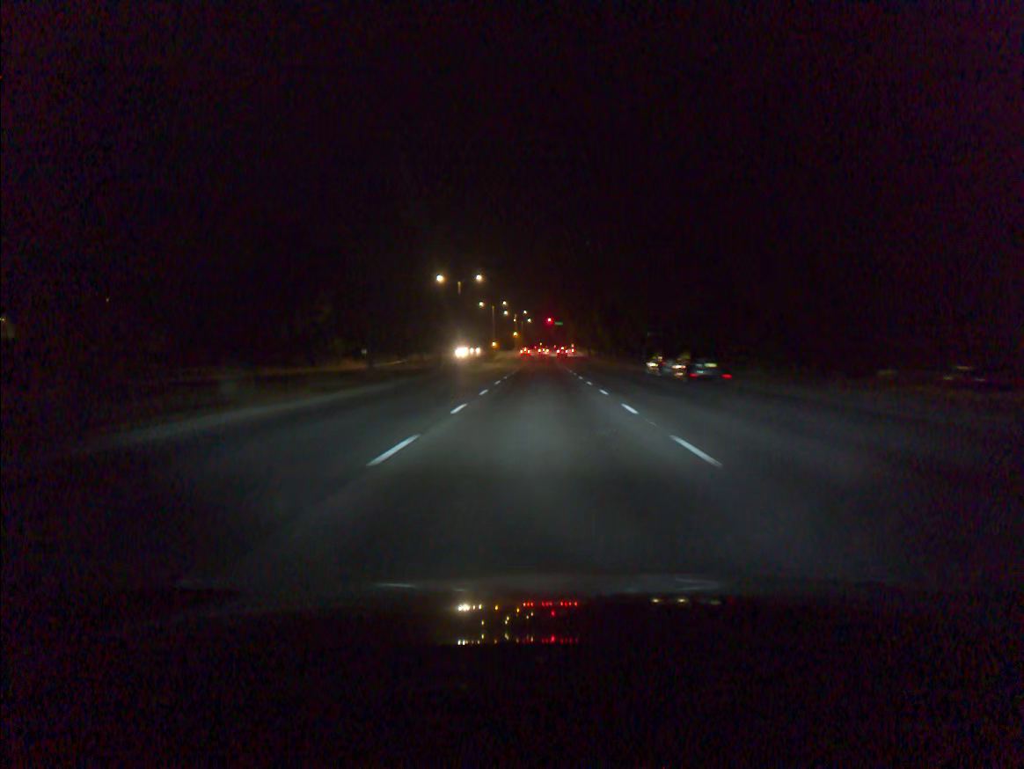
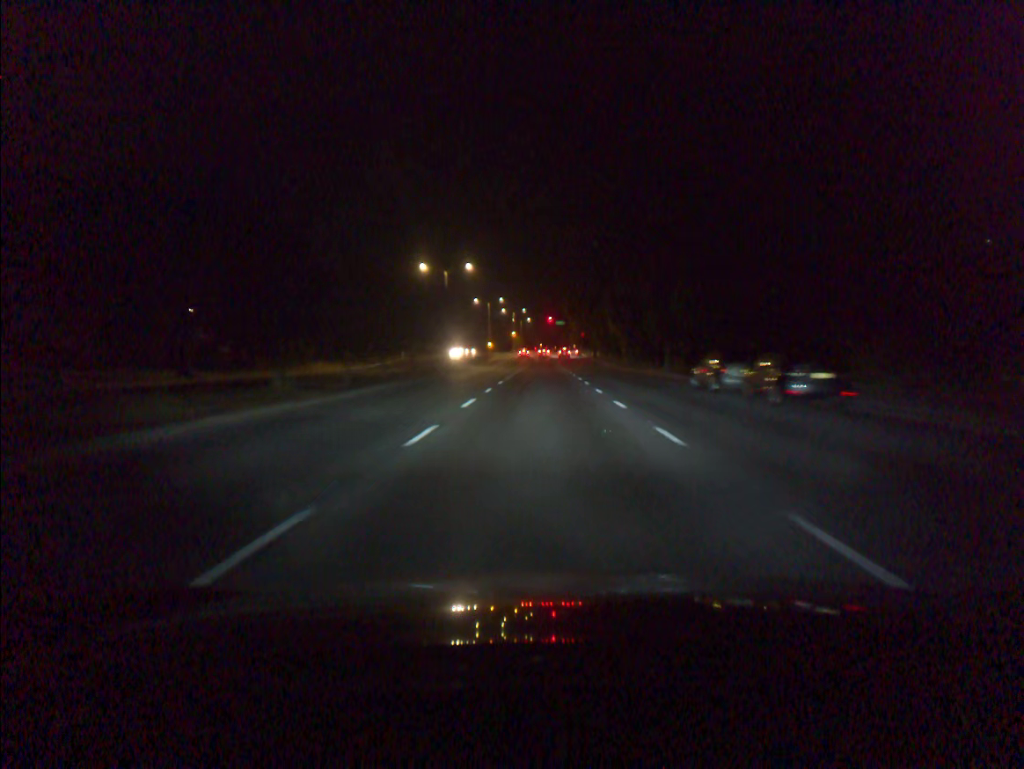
(0.0, +12.3) m; 0°
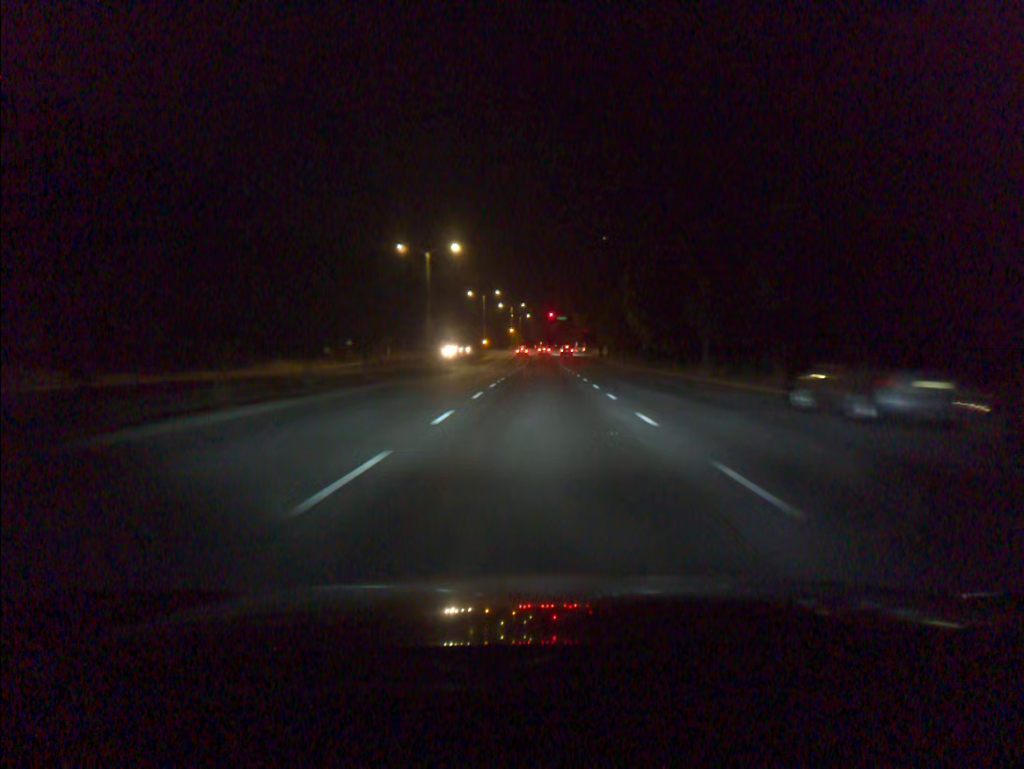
(0.0, +11.9) m; 0°
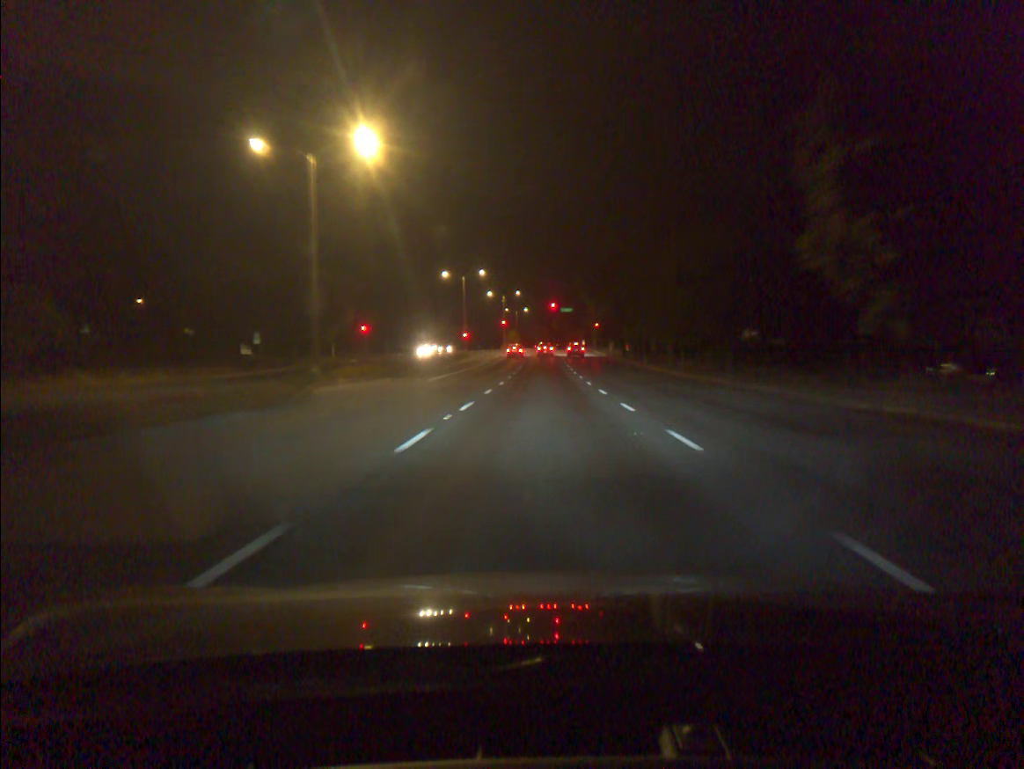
(0.0, +31.9) m; 0°
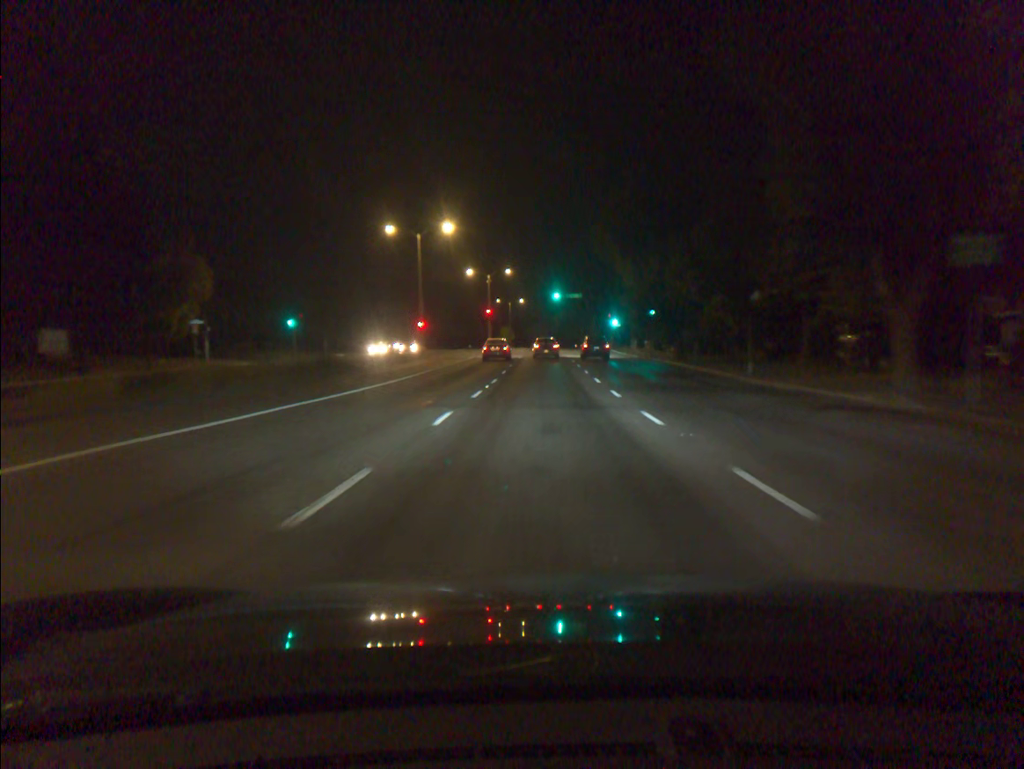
(0.0, +33.5) m; 0°
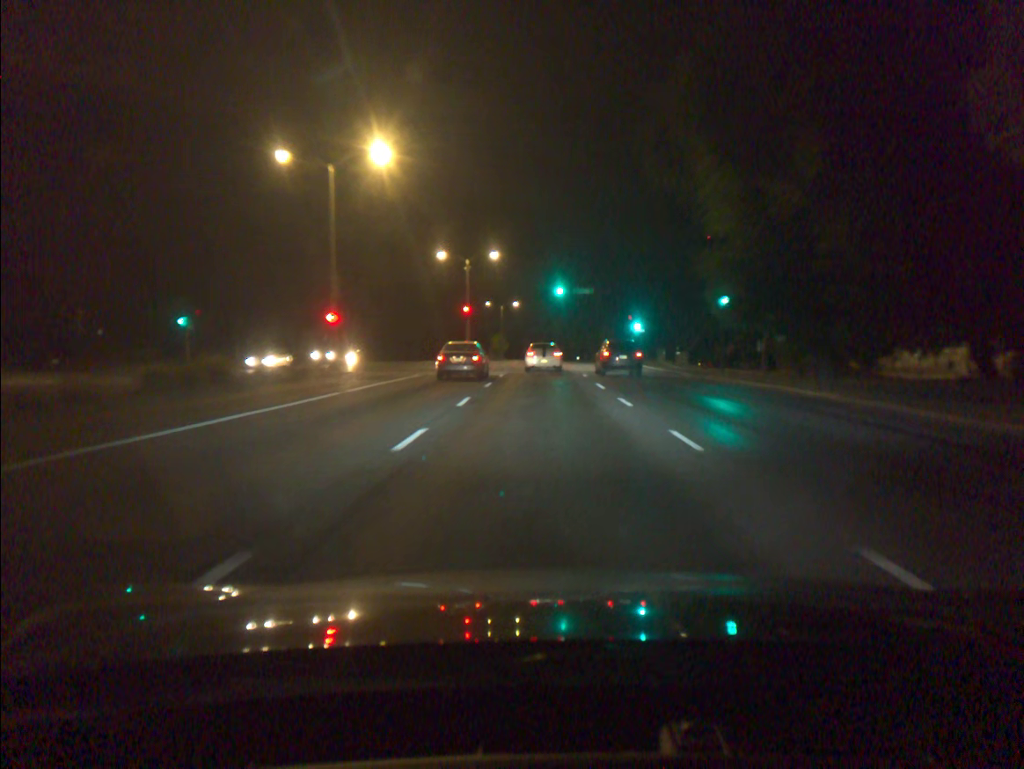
(-0.1, +24.8) m; 0°
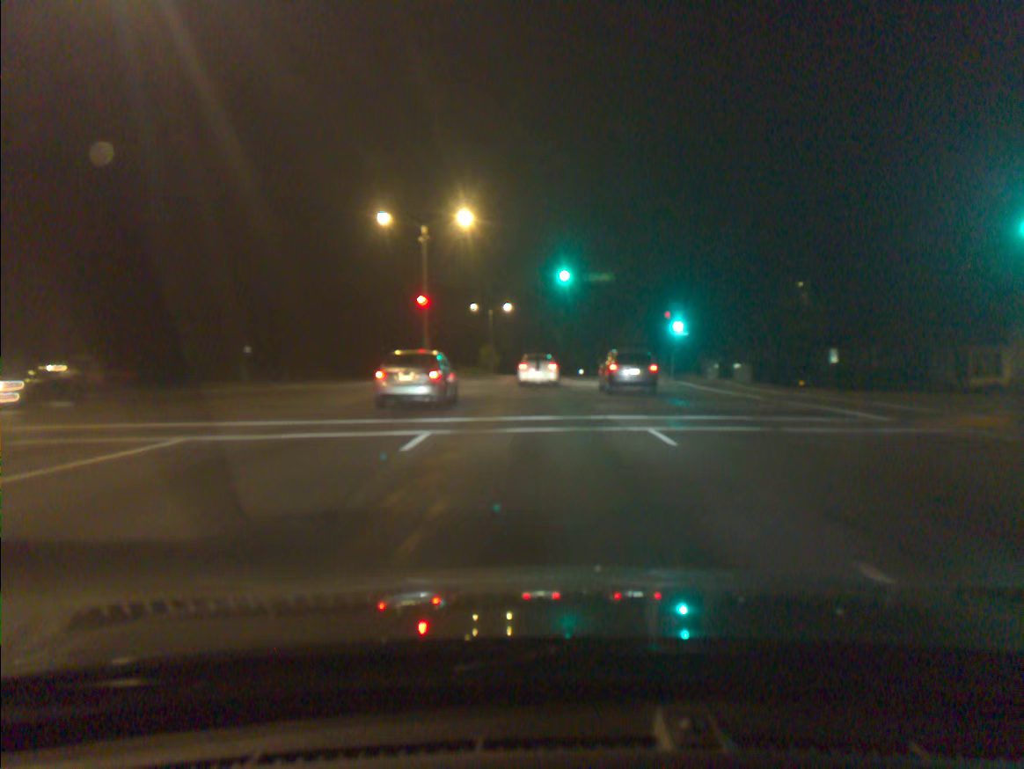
(+0.2, +22.7) m; 0°
